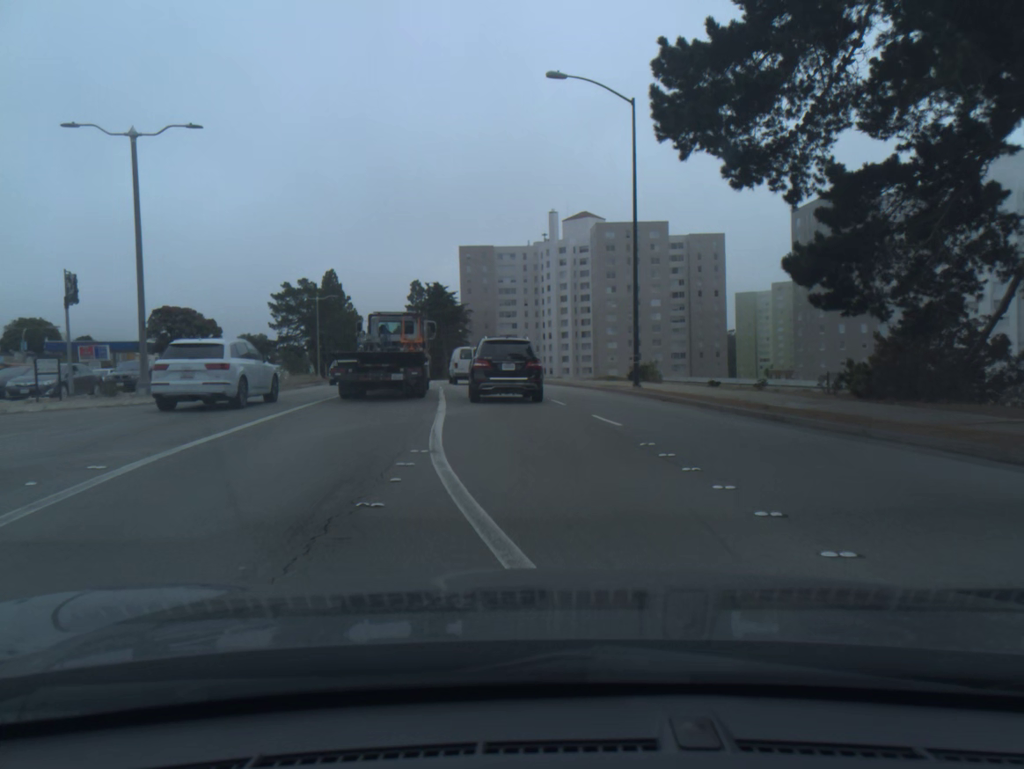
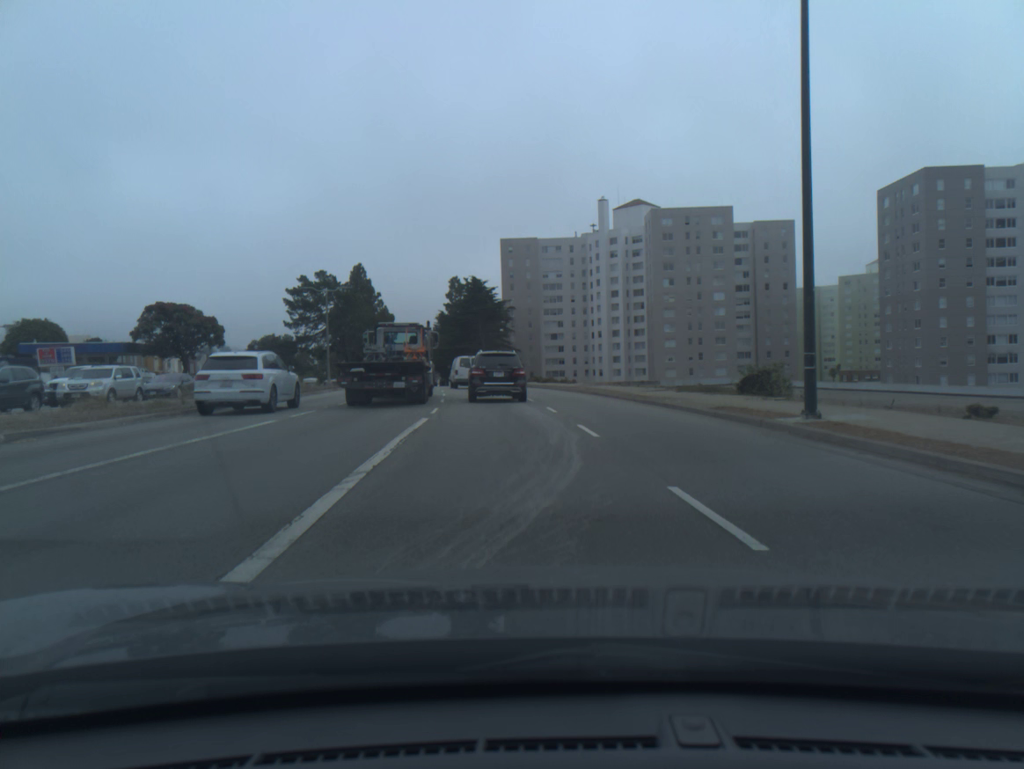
(-0.5, +14.9) m; -4°
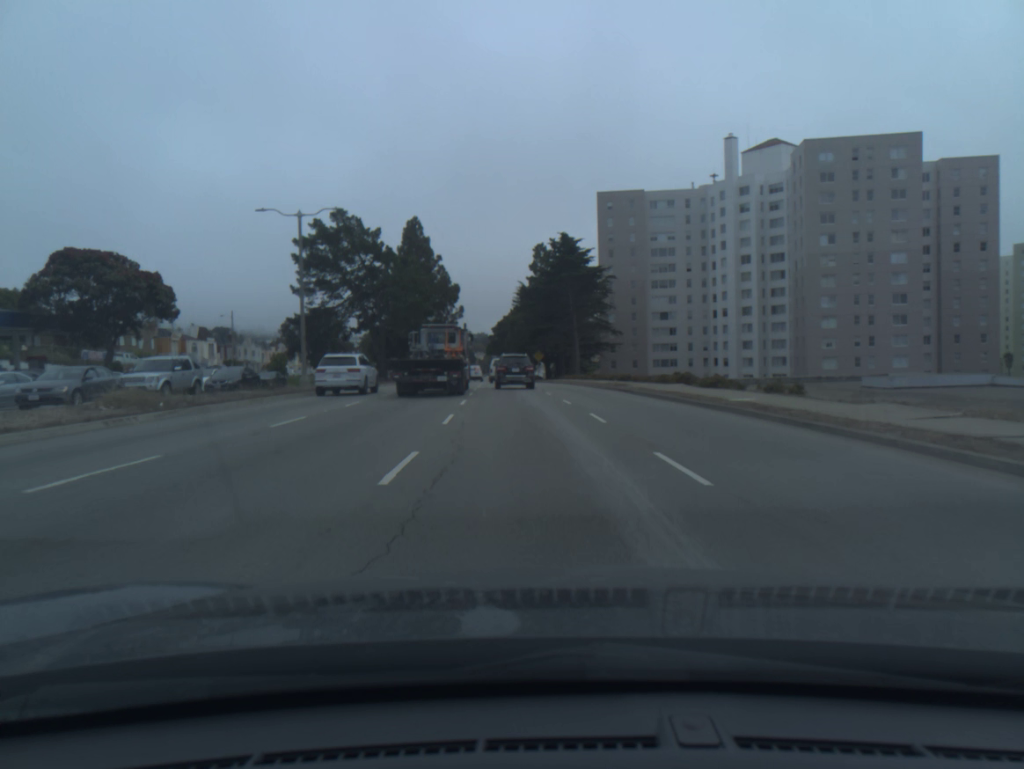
(-2.6, +33.8) m; -6°
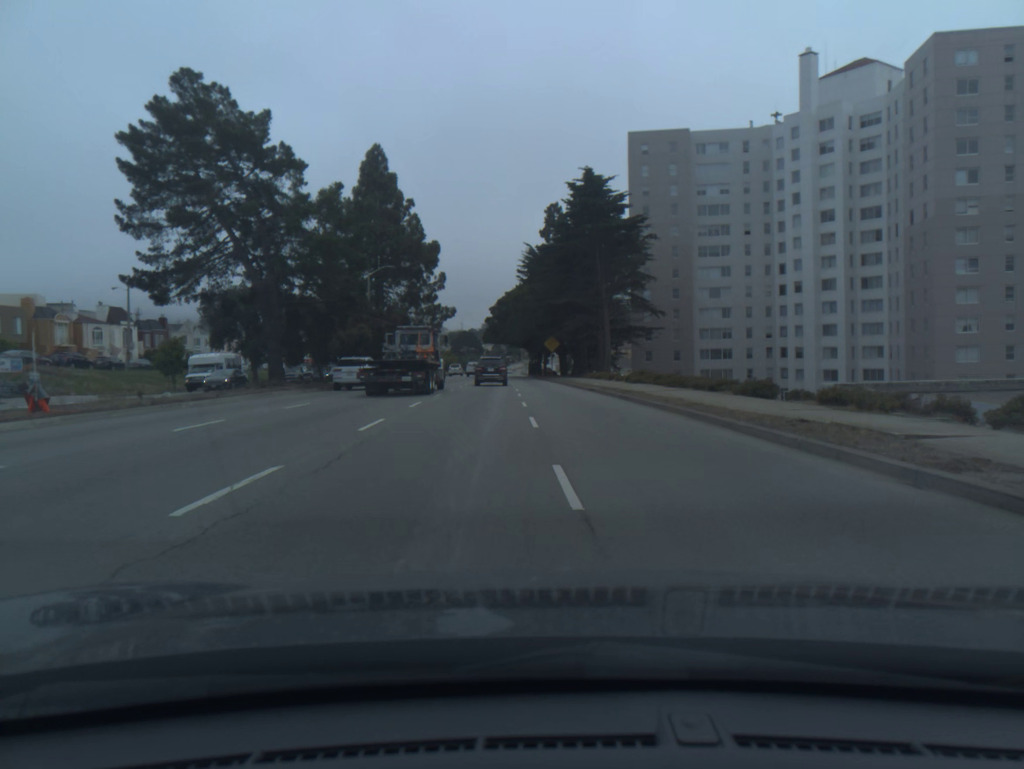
(-0.2, +30.6) m; -1°
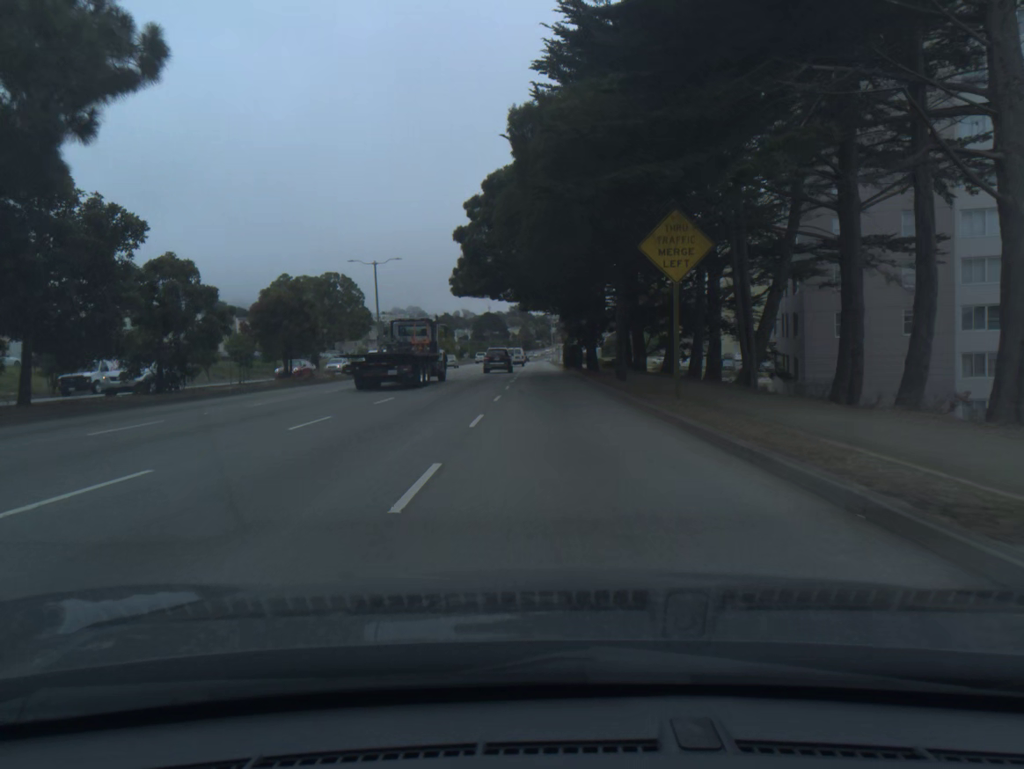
(-1.3, +59.9) m; -2°
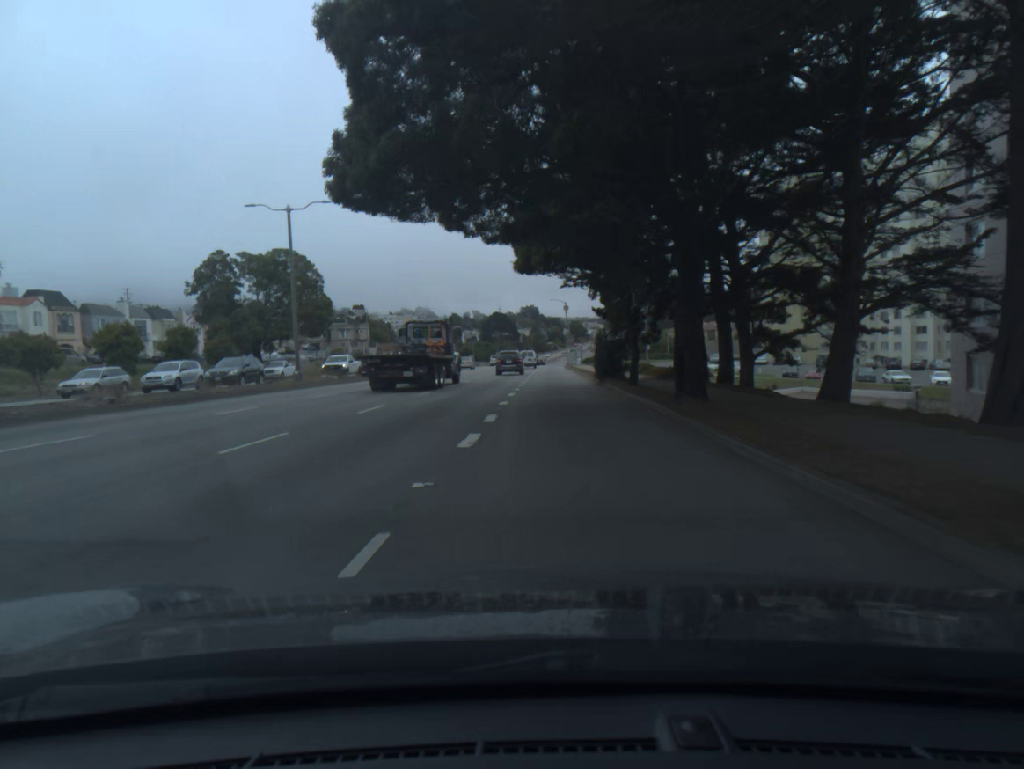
(-0.2, +25.3) m; -1°
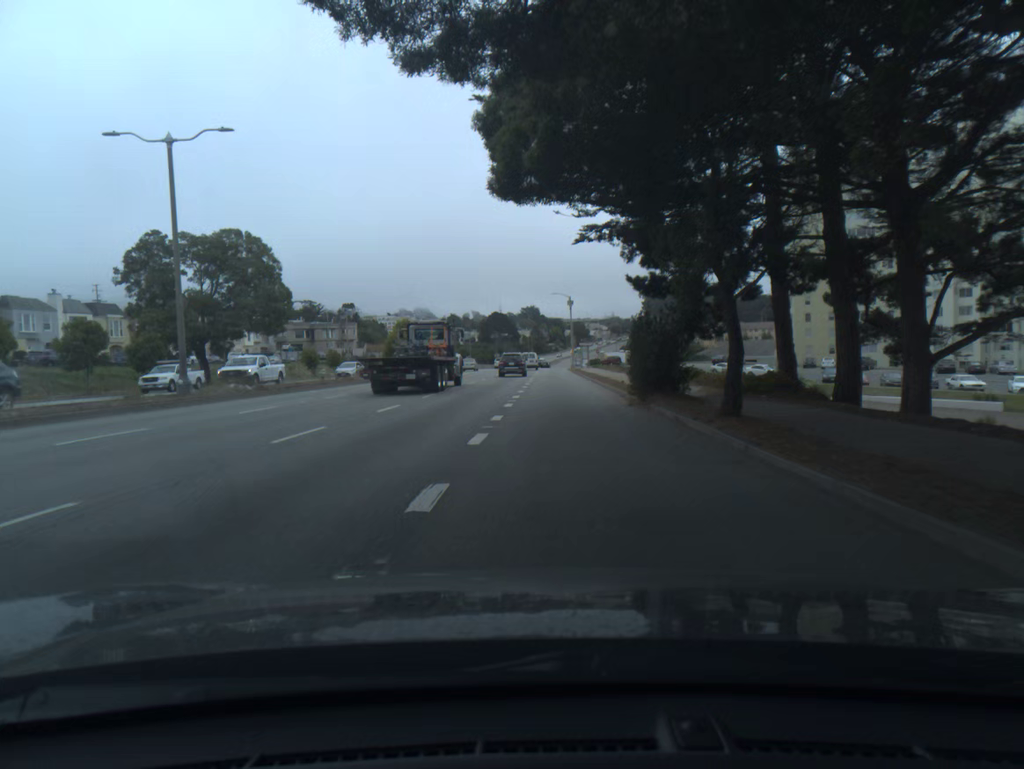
(0.0, +13.3) m; 0°
